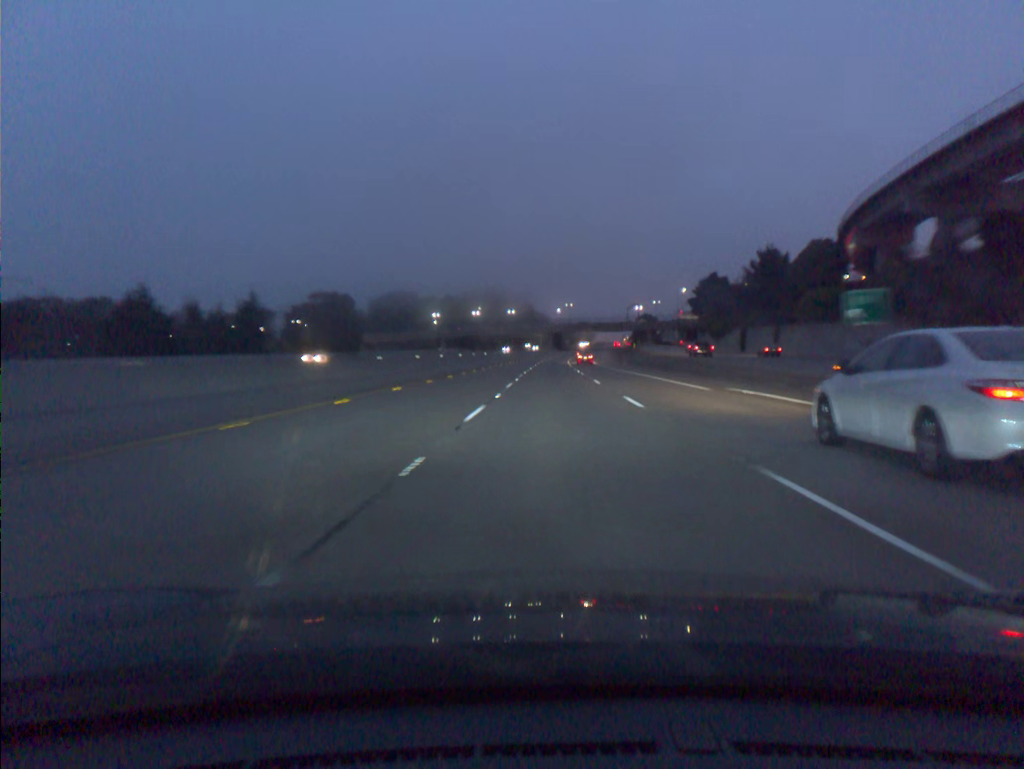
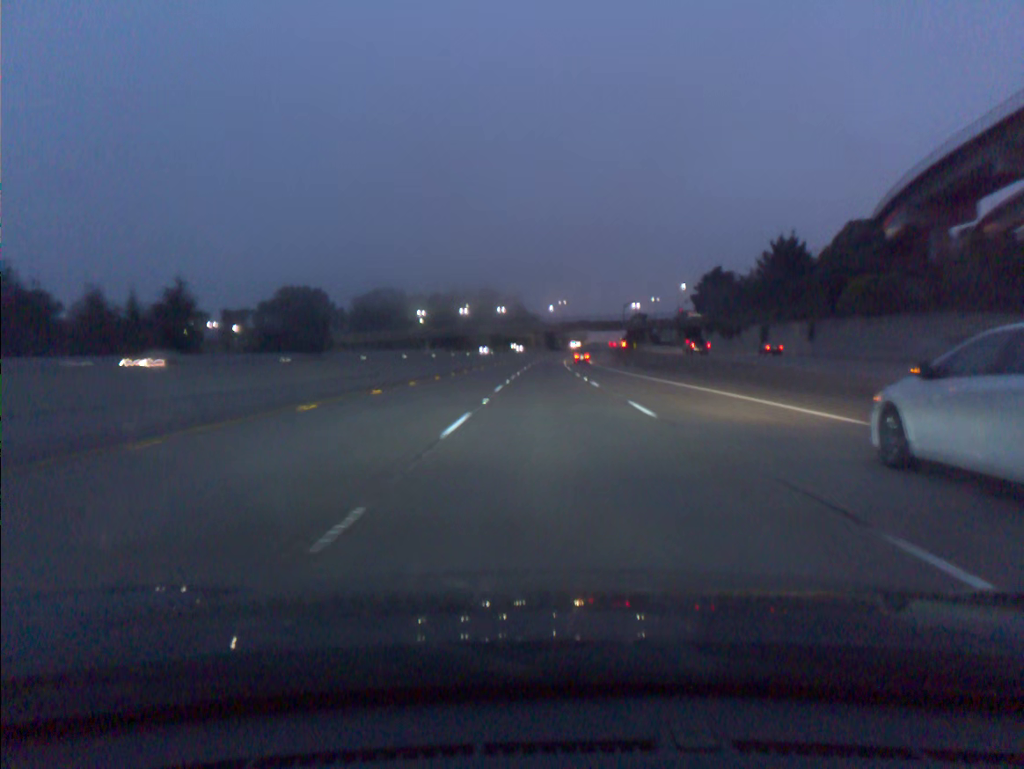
(+0.1, +17.4) m; +1°
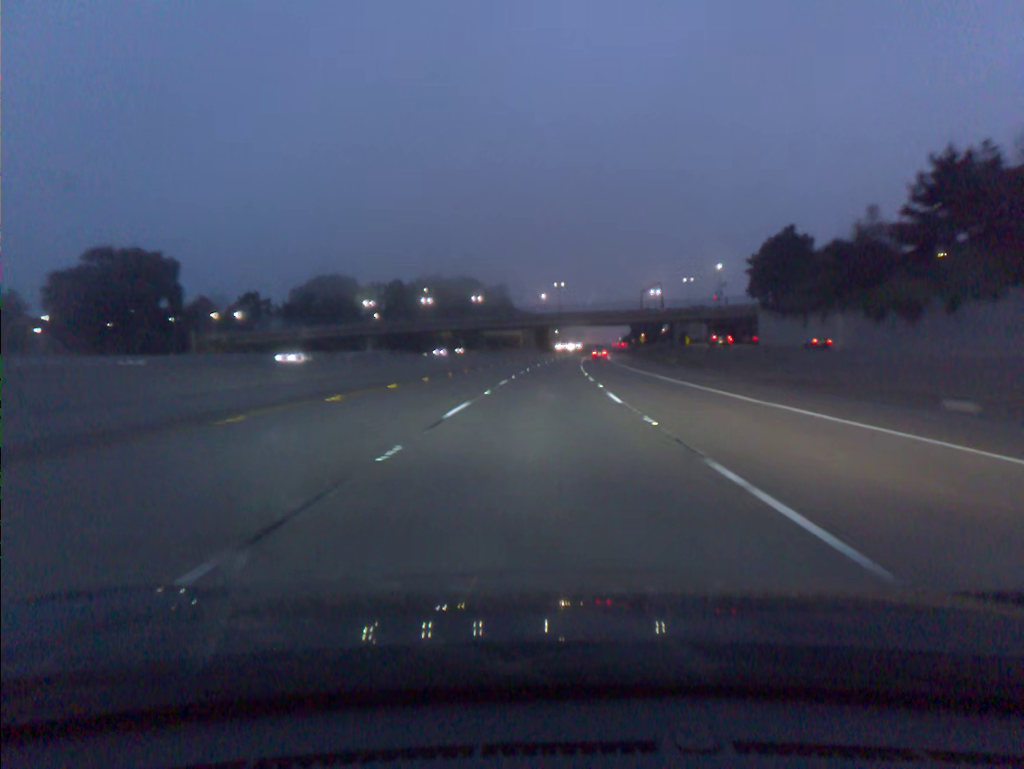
(+0.6, +68.8) m; +1°
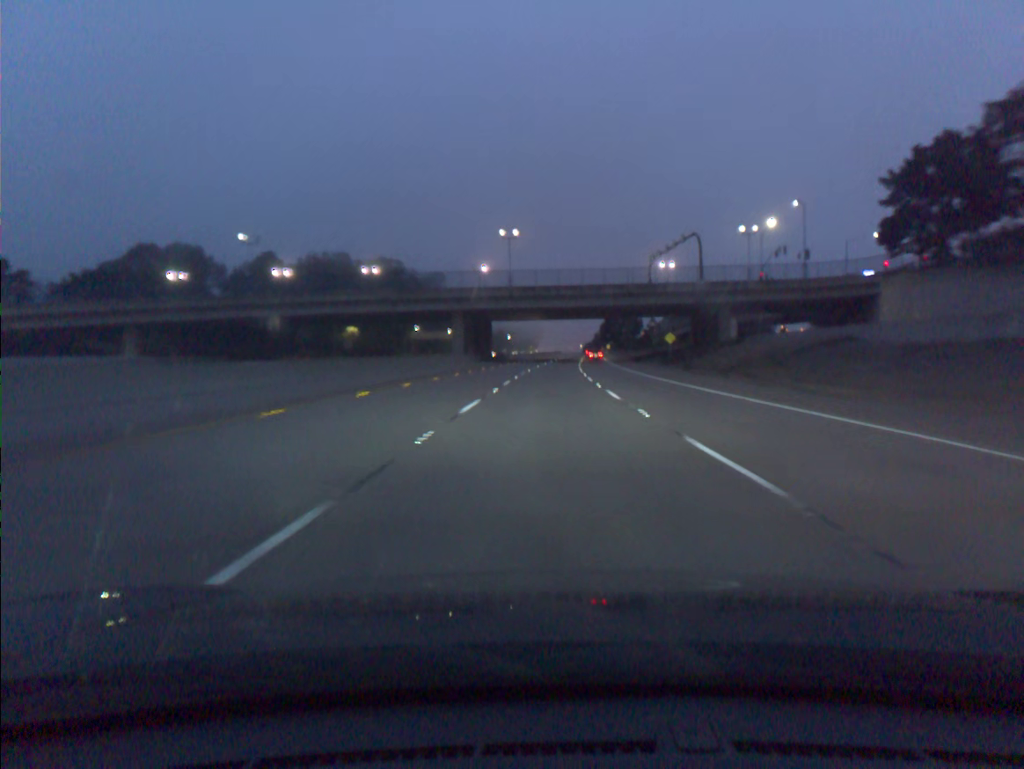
(+2.5, +84.9) m; +3°
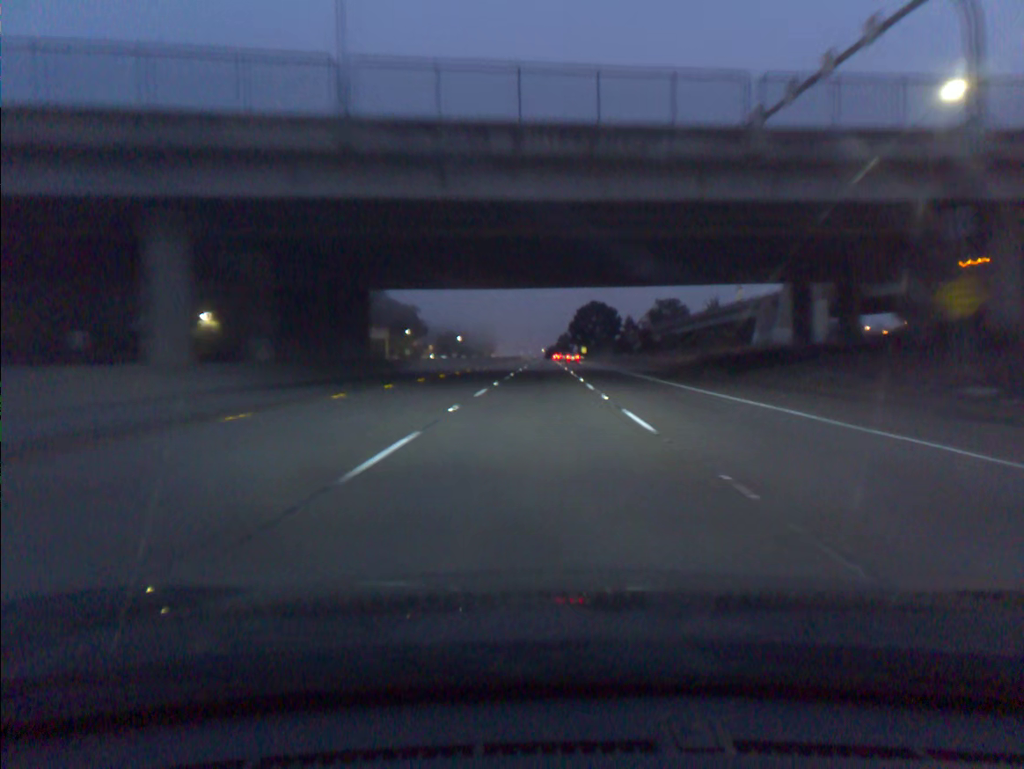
(+1.6, +66.9) m; +3°
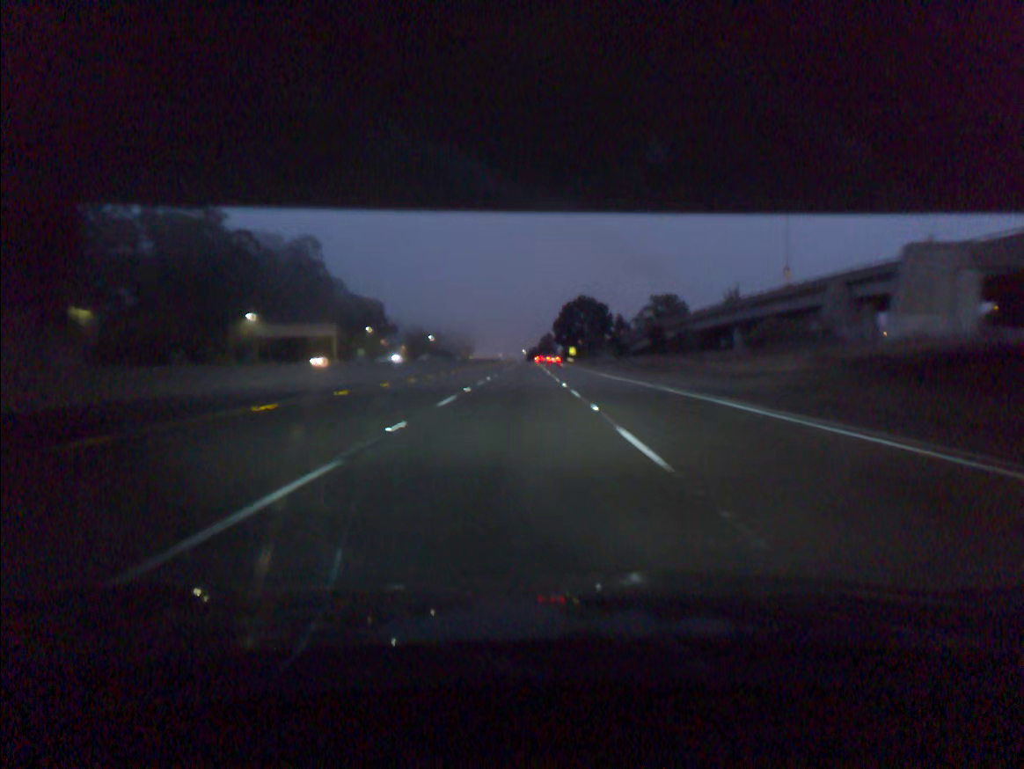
(+0.4, +33.3) m; +1°
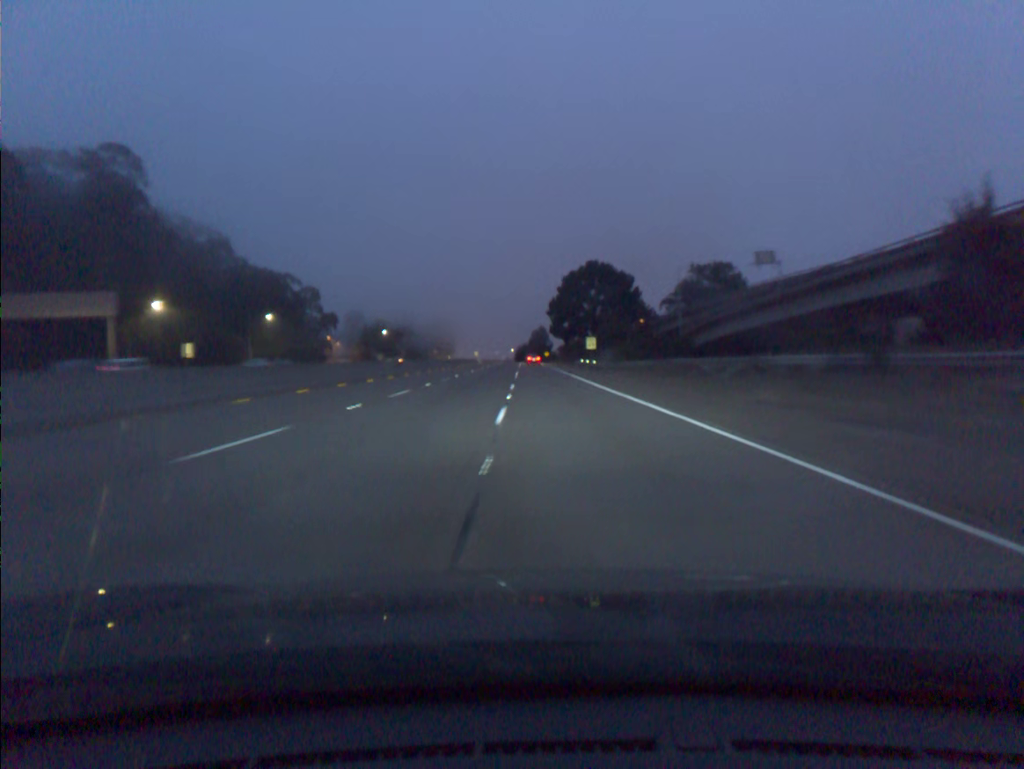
(+0.7, +81.9) m; +1°
